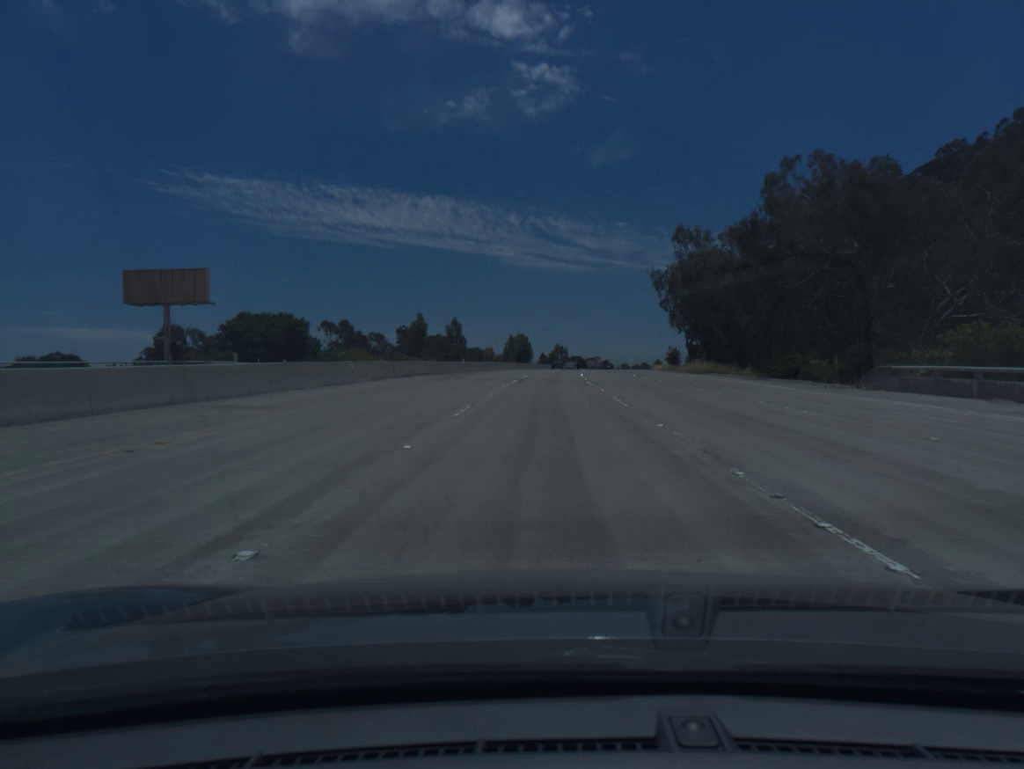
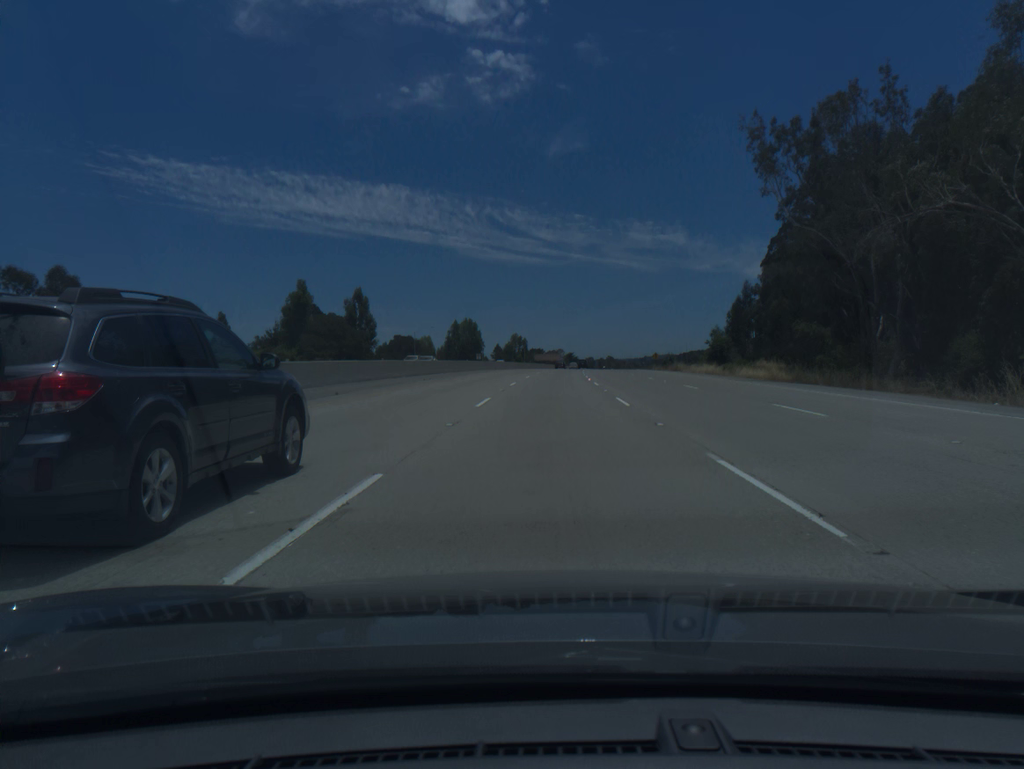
(+1.7, +73.5) m; +3°
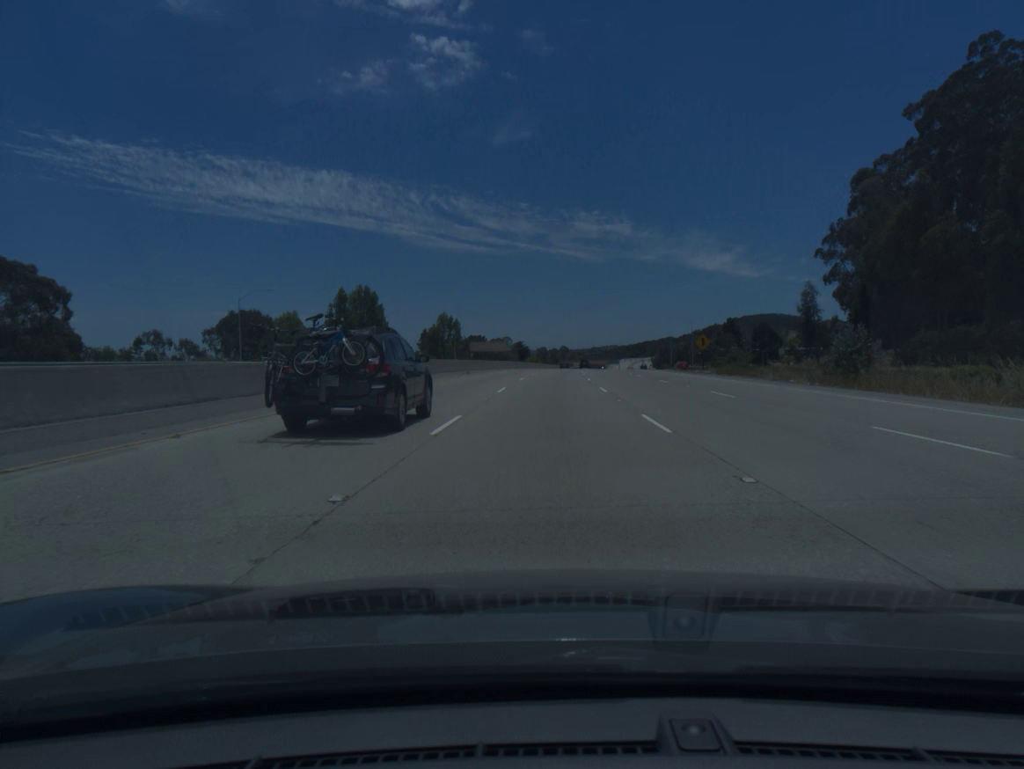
(+3.0, +92.2) m; +4°
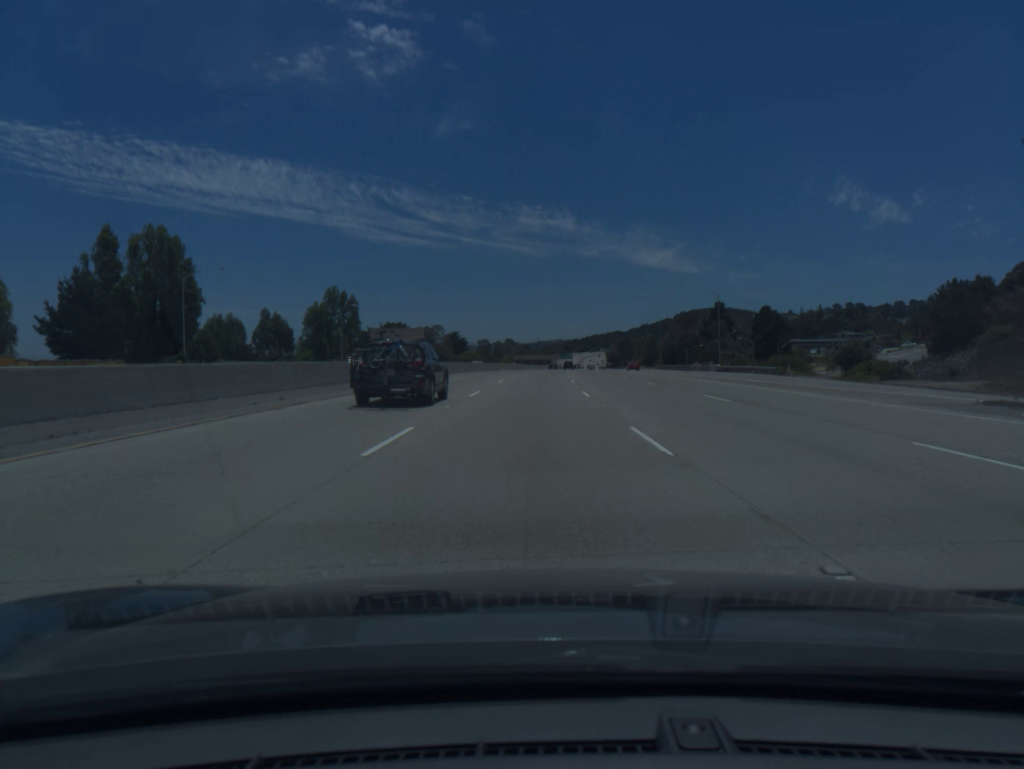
(+2.2, +73.9) m; +4°
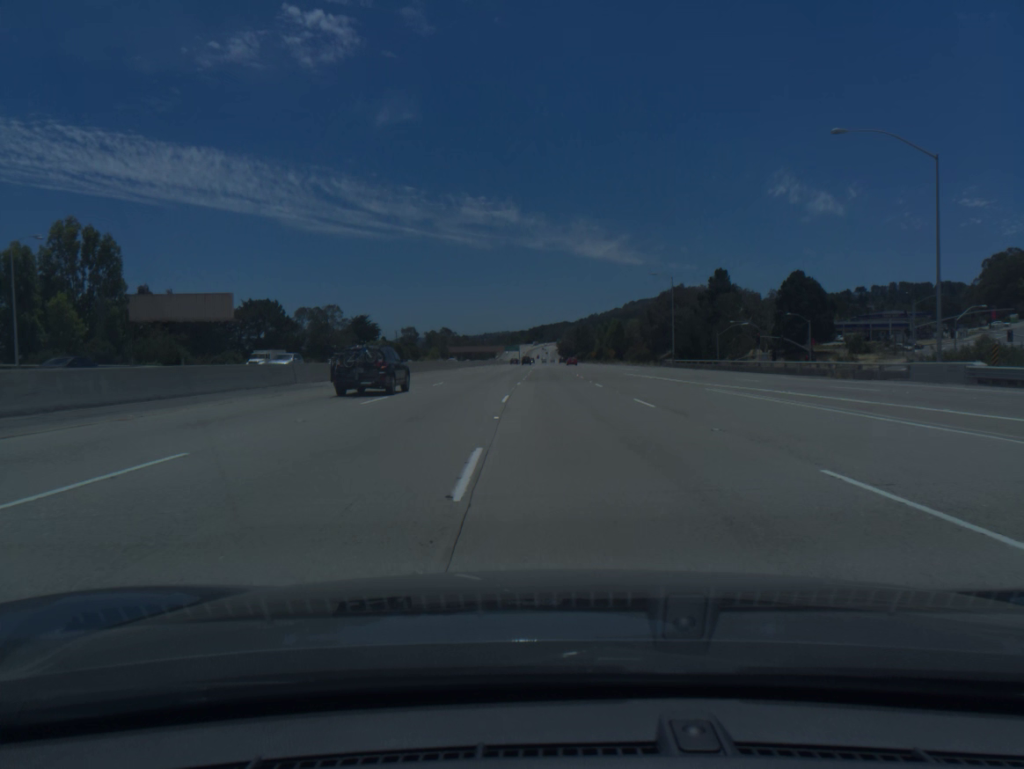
(+3.0, +74.3) m; +4°
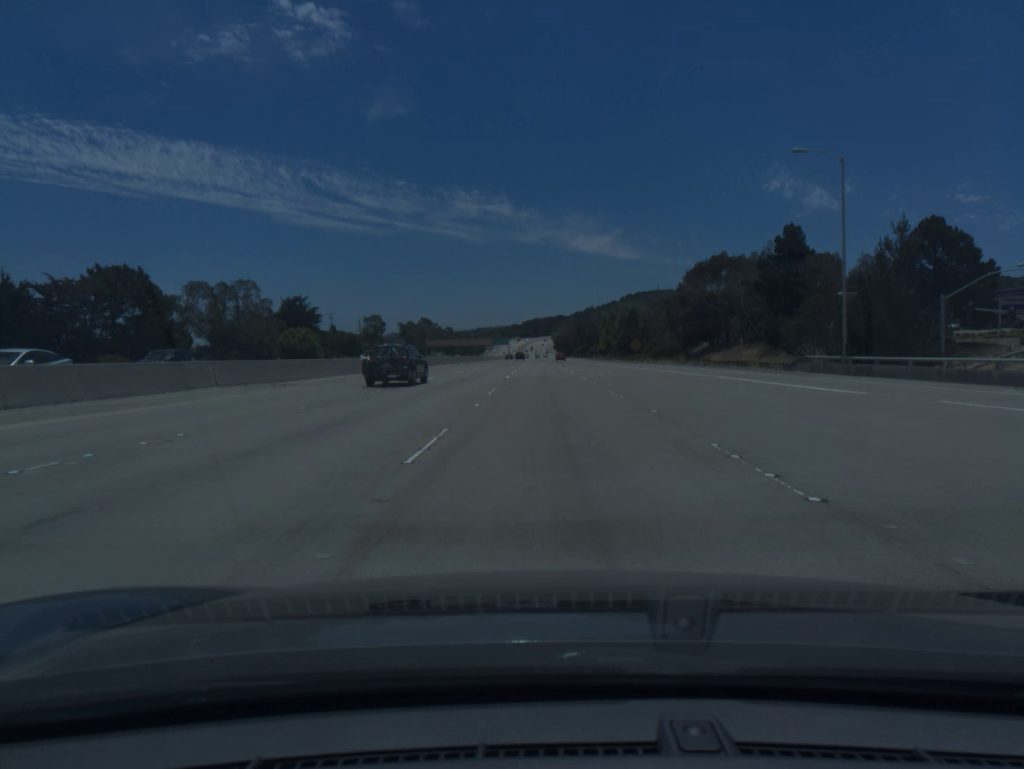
(+0.4, +56.4) m; +1°
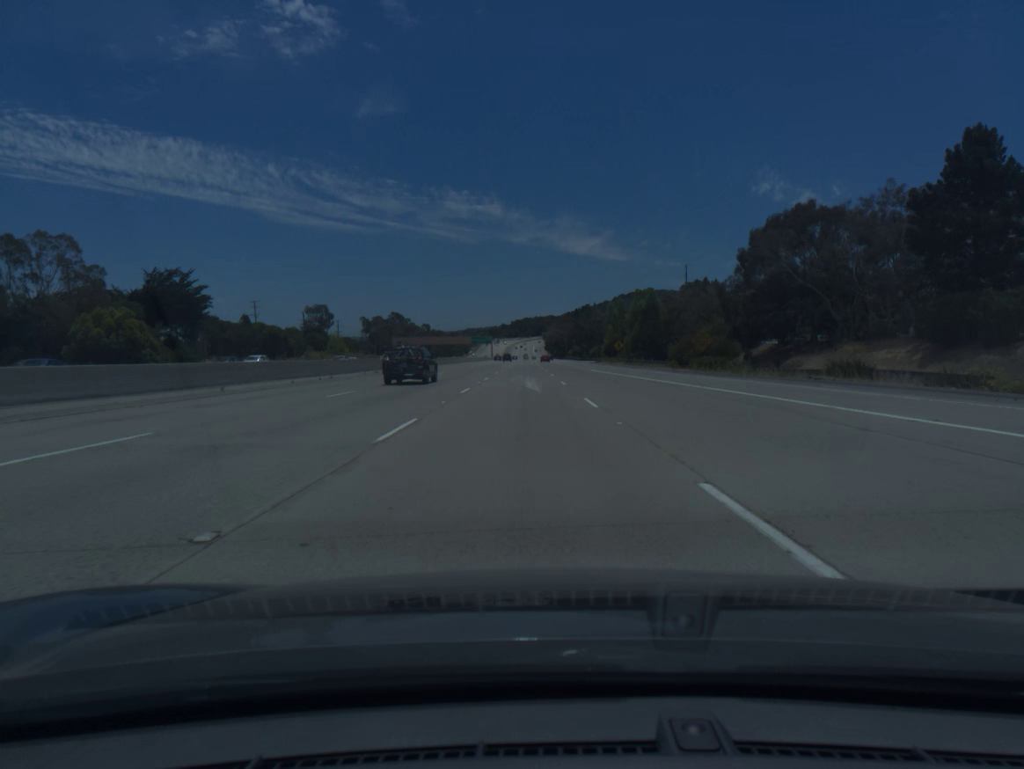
(+0.2, +57.1) m; +1°
